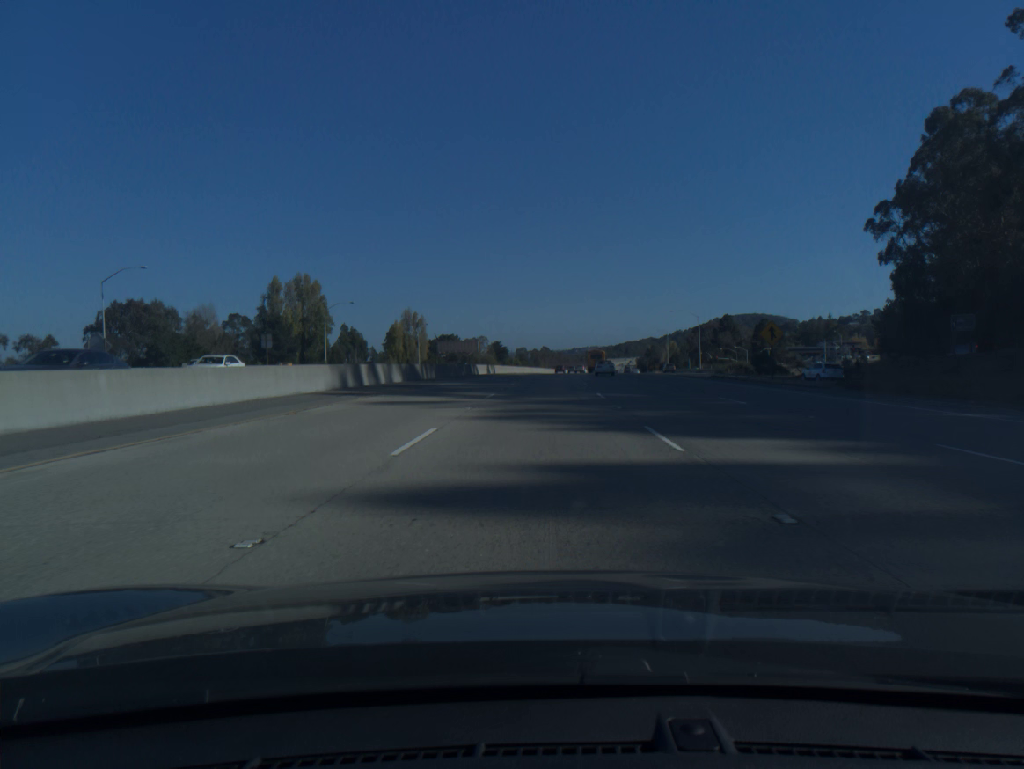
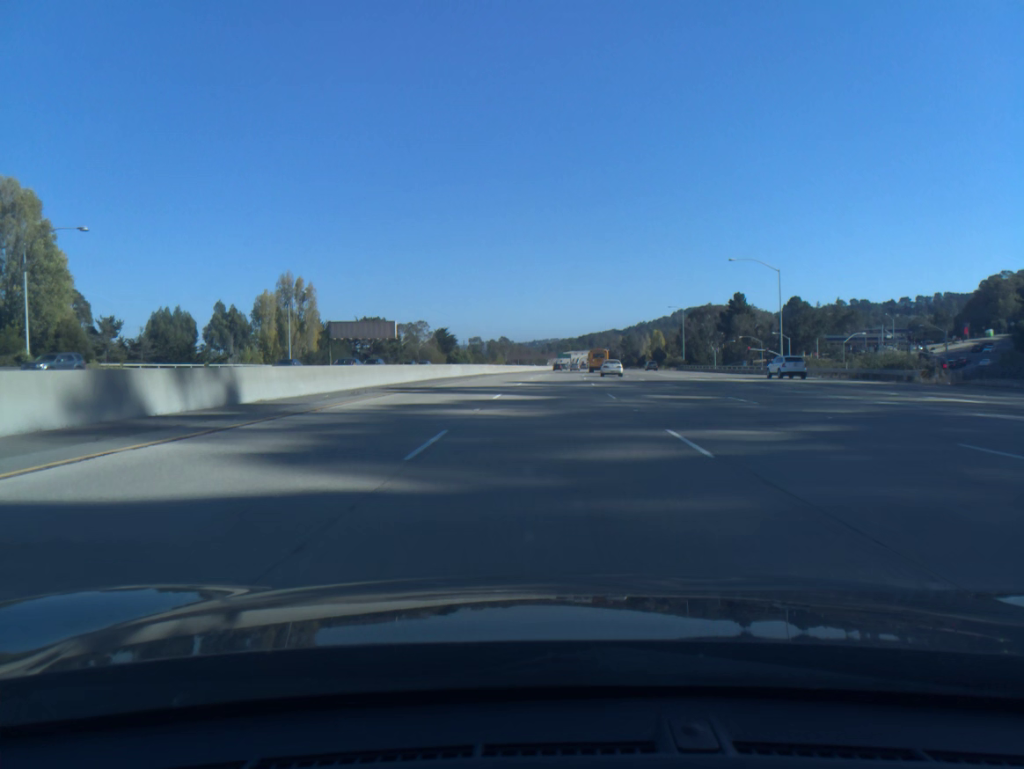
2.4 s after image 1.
(+1.5, +71.8) m; +3°
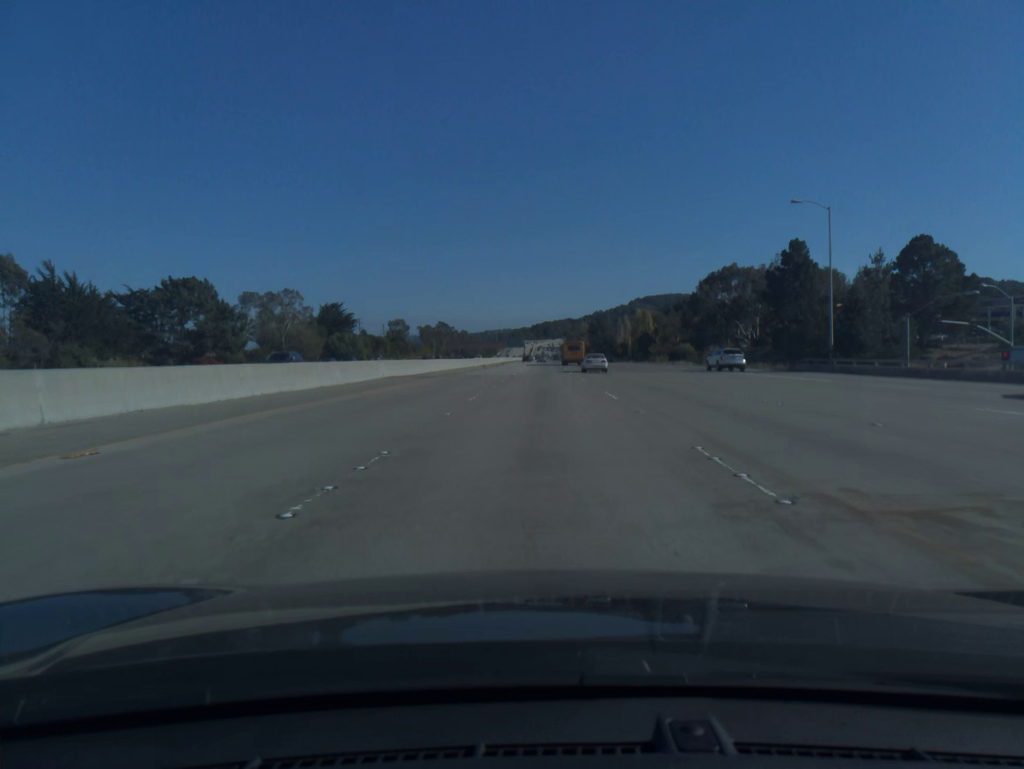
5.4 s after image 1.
(+3.3, +89.7) m; +4°
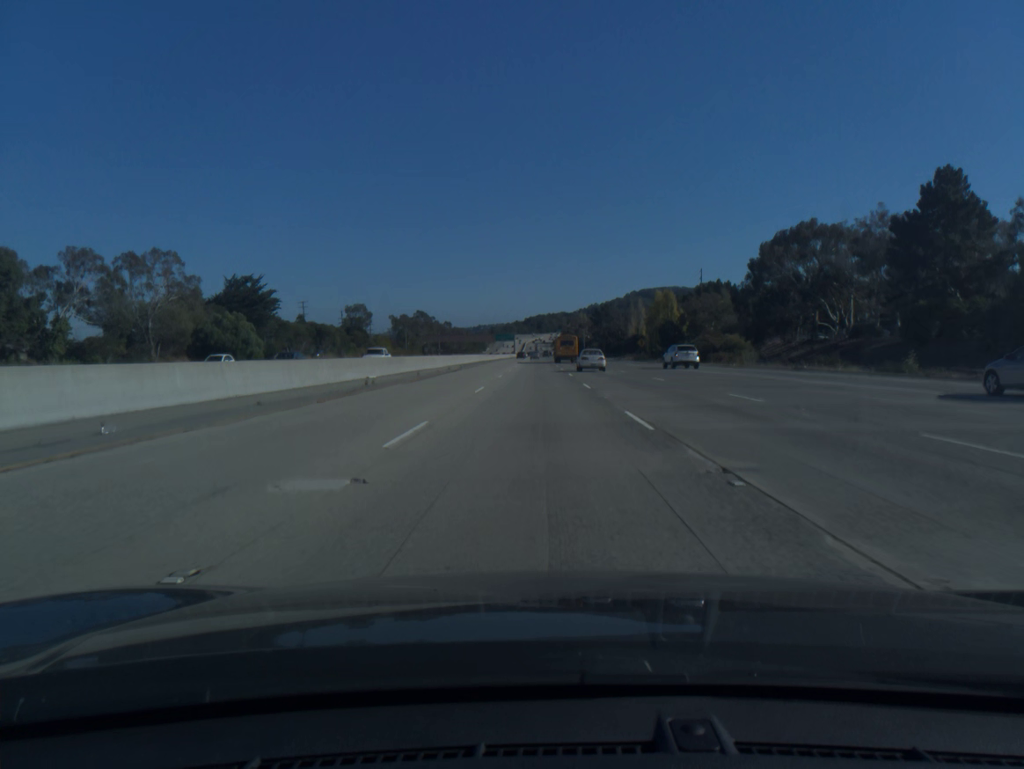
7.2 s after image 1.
(+0.3, +53.8) m; 0°
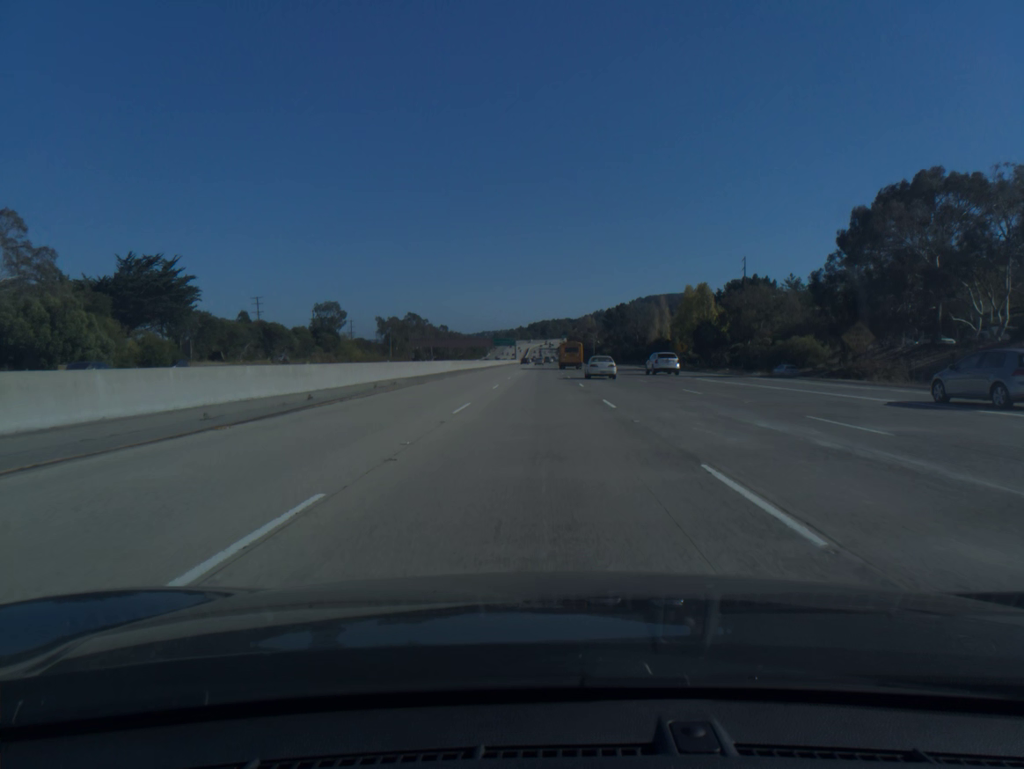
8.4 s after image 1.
(-0.1, +35.8) m; 0°
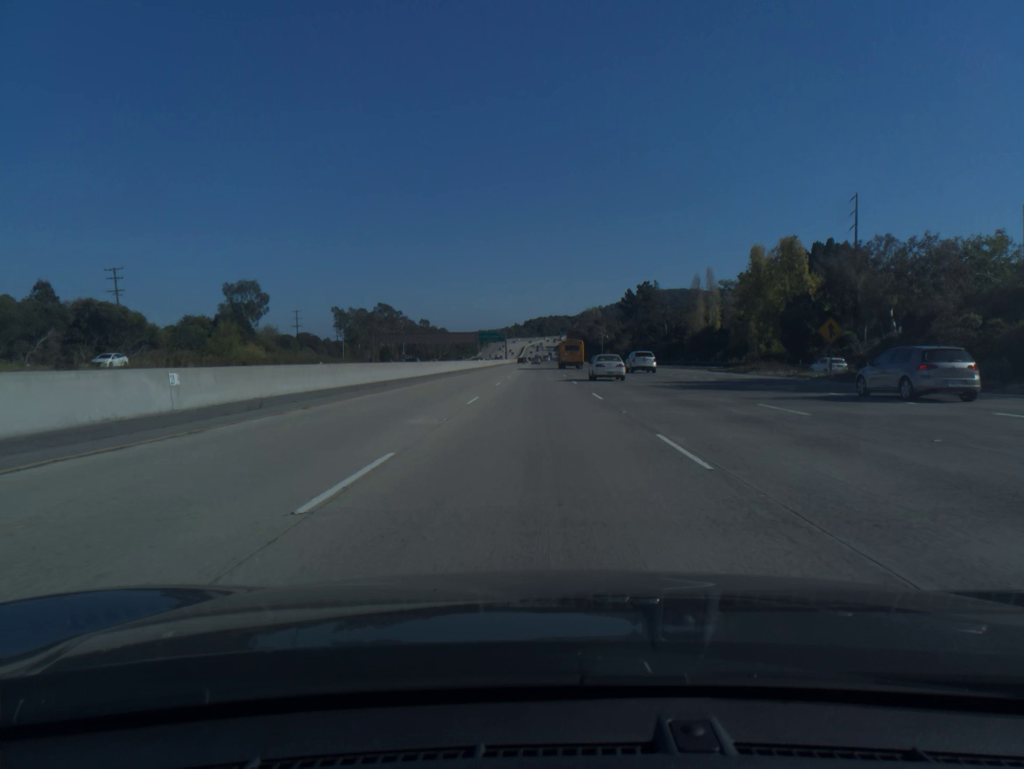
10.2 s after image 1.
(+0.1, +53.6) m; 0°
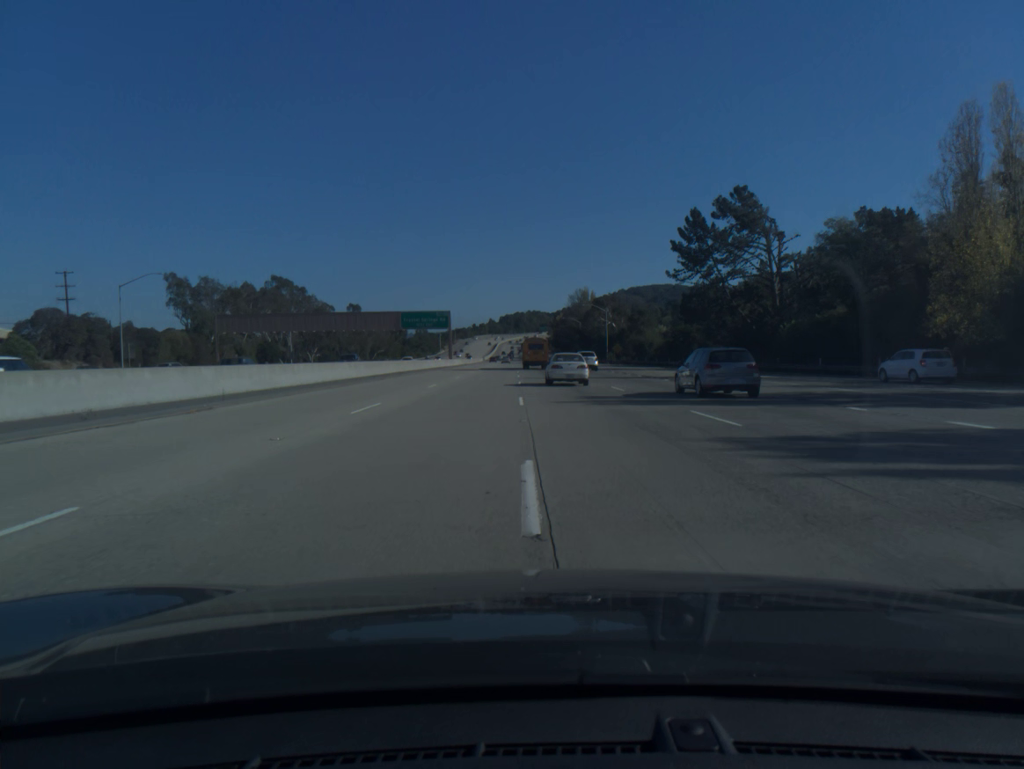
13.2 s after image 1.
(+1.4, +88.6) m; +2°
